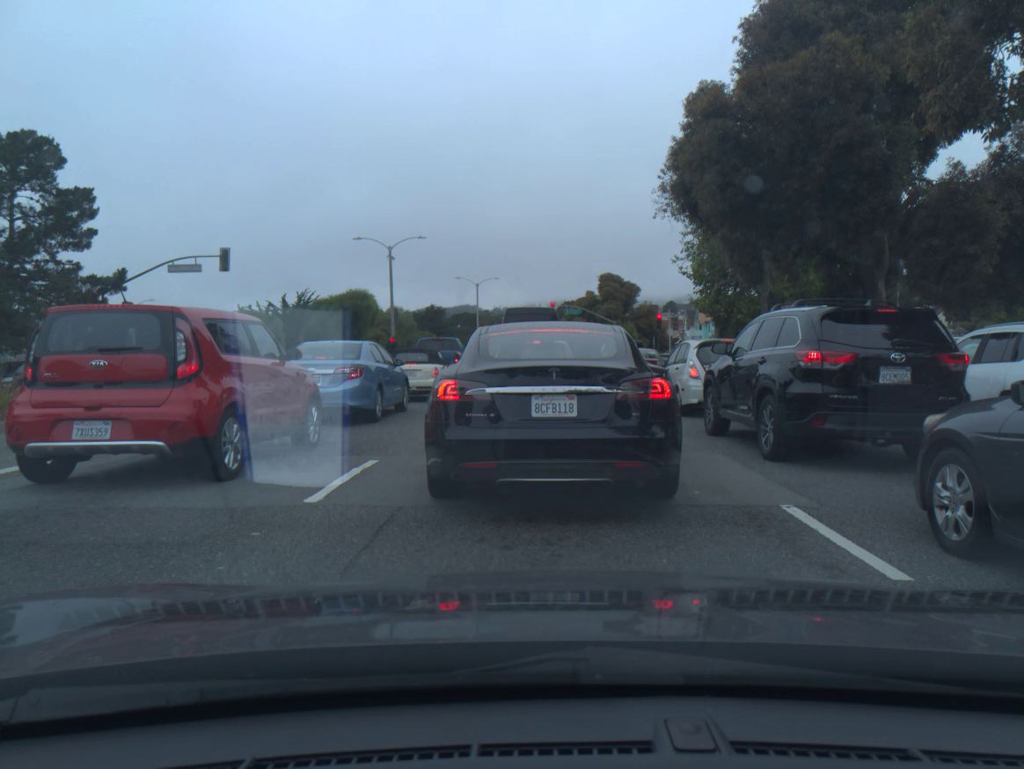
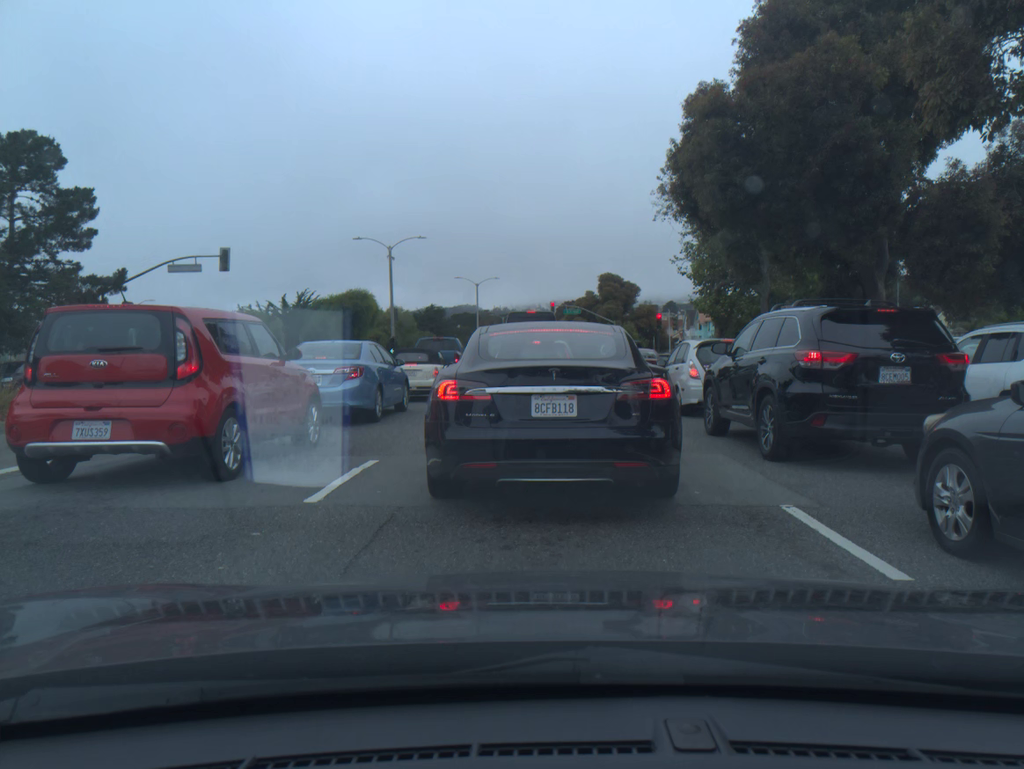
(0.0, 0.0) m; 0°
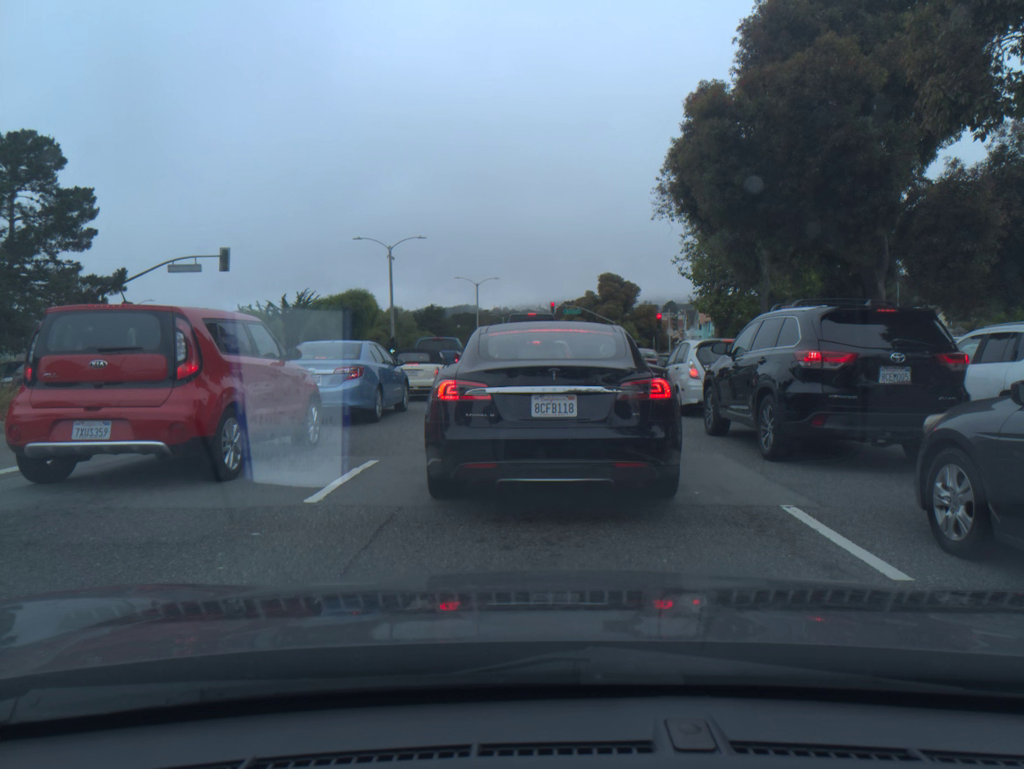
(0.0, 0.0) m; 0°
